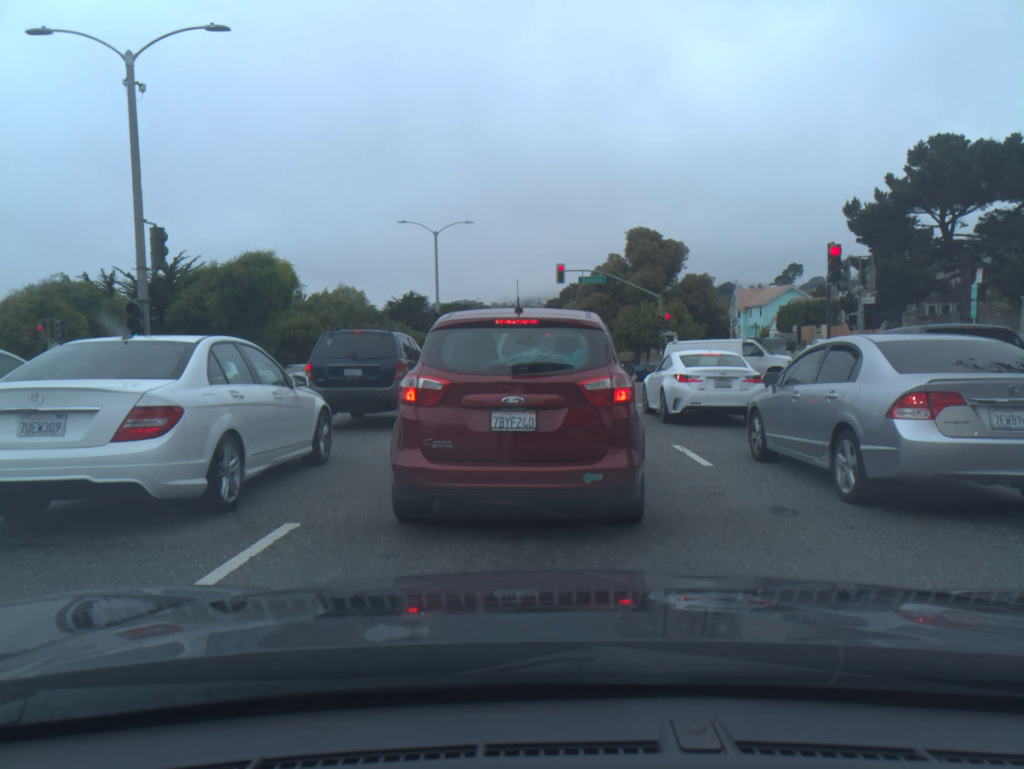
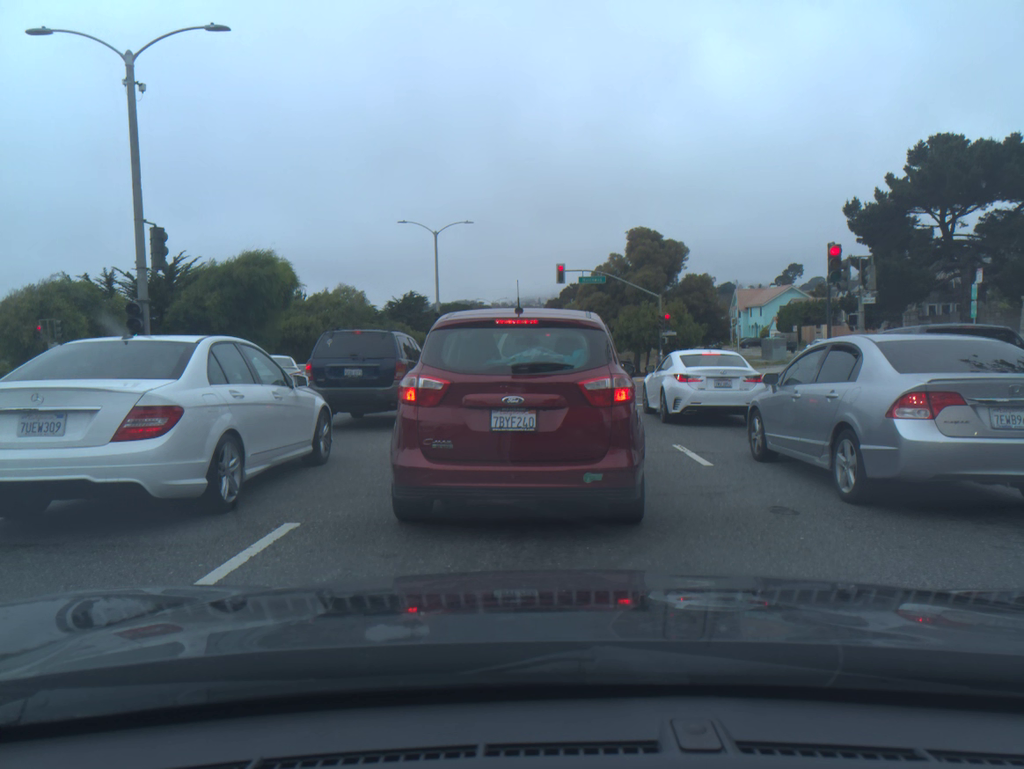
(0.0, 0.0) m; 0°
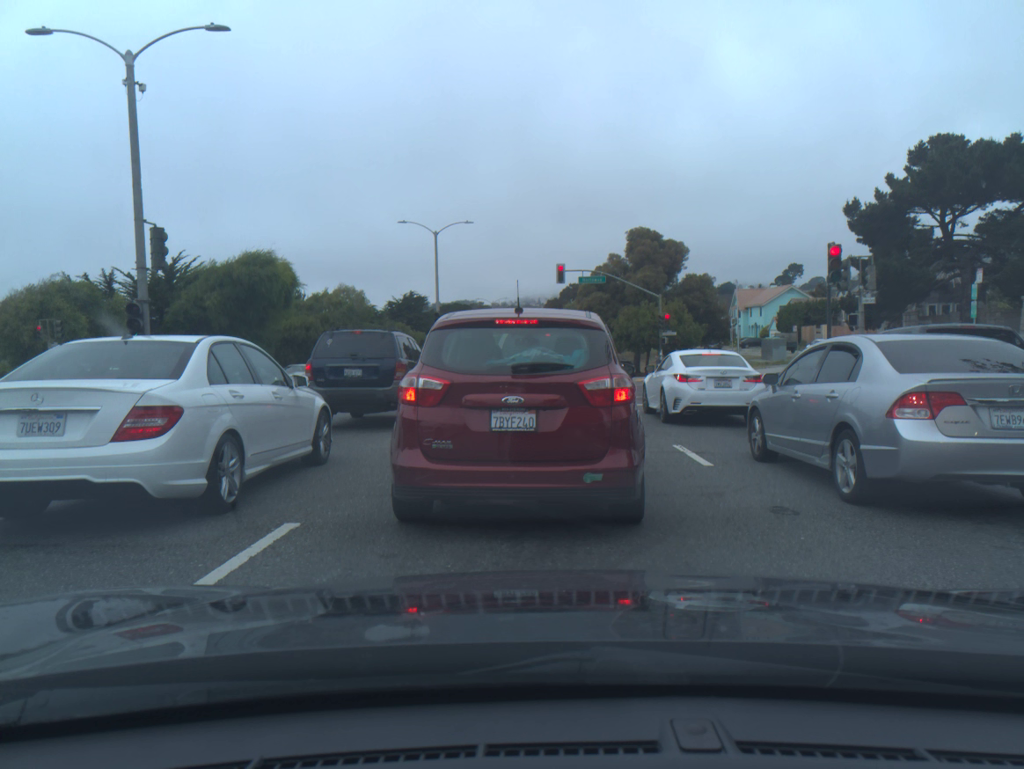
(0.0, 0.0) m; 0°
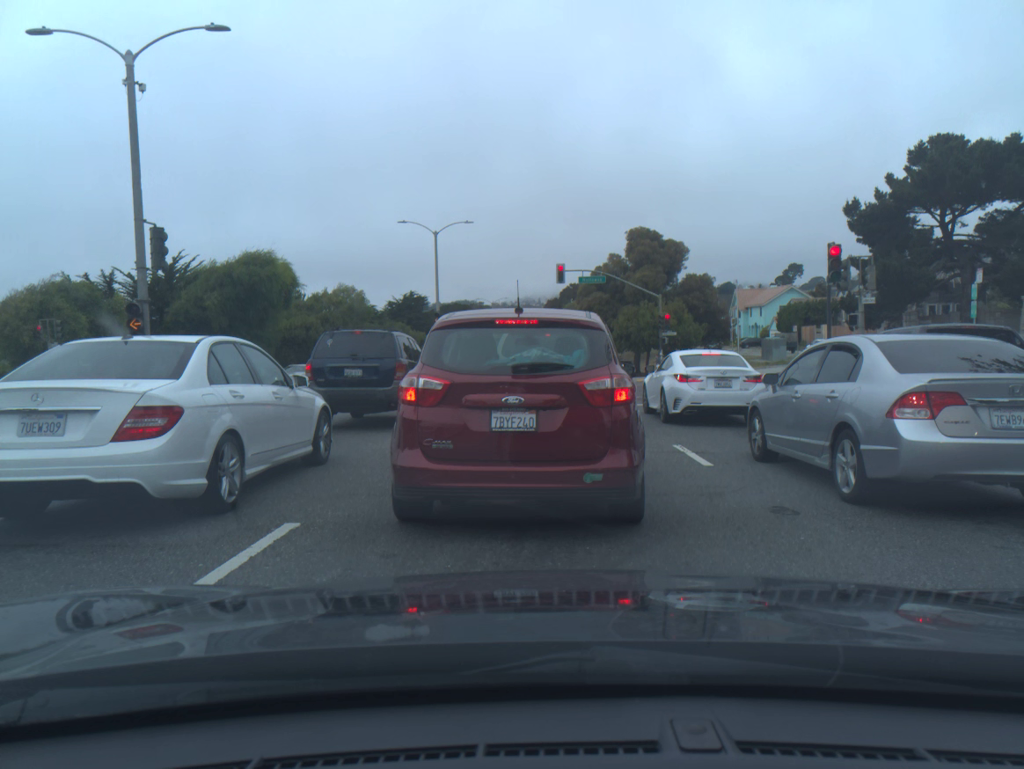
(0.0, 0.0) m; 0°
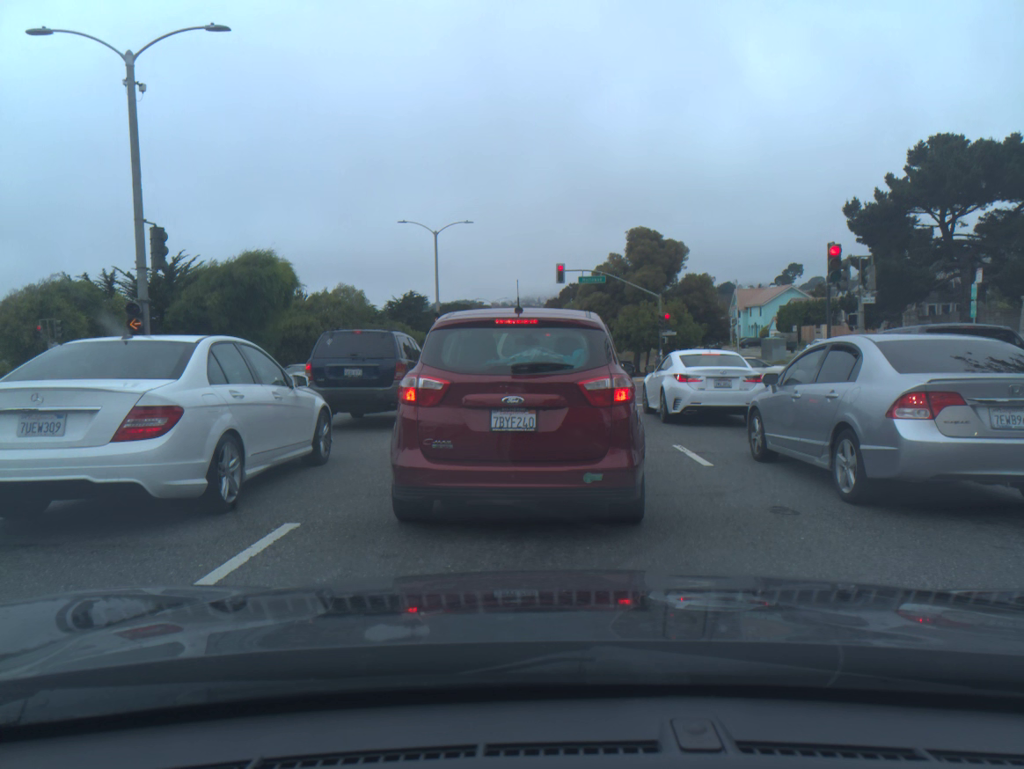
(0.0, 0.0) m; 0°
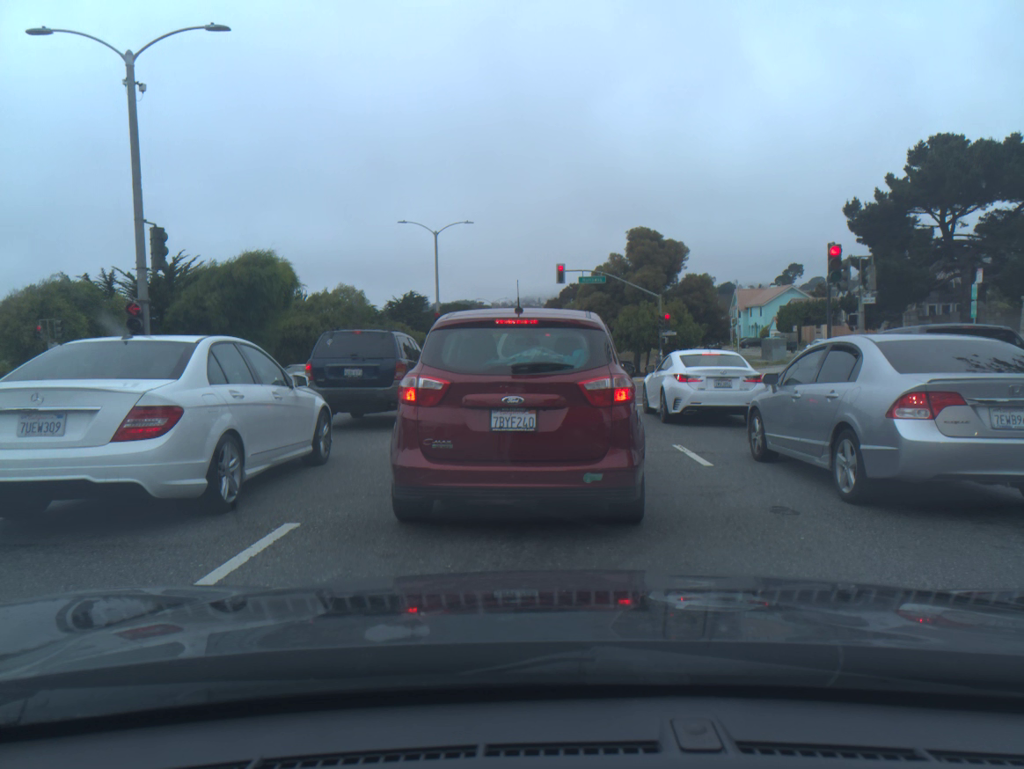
(0.0, 0.0) m; 0°
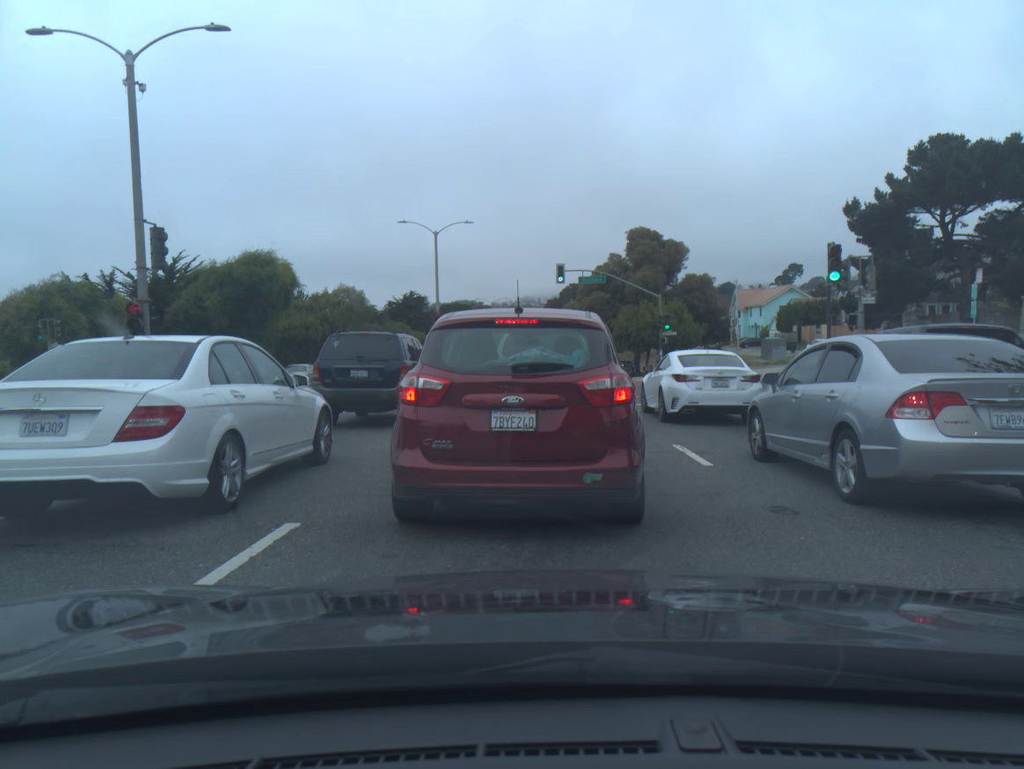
(0.0, 0.0) m; 0°
